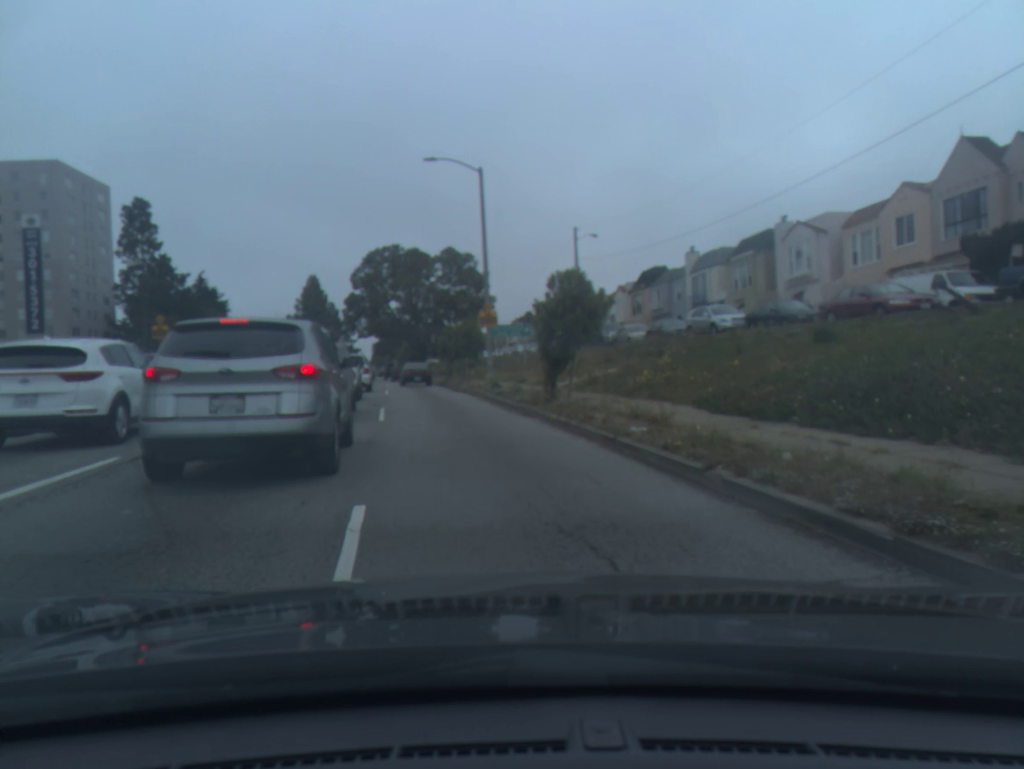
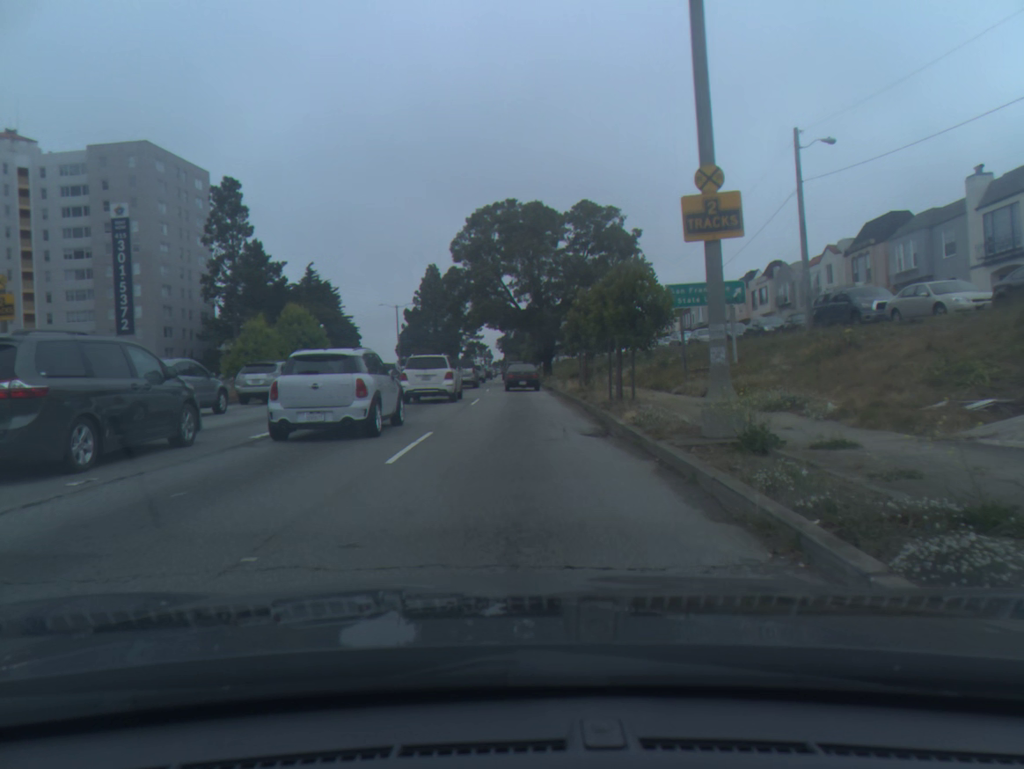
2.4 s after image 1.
(-2.1, +21.6) m; -10°
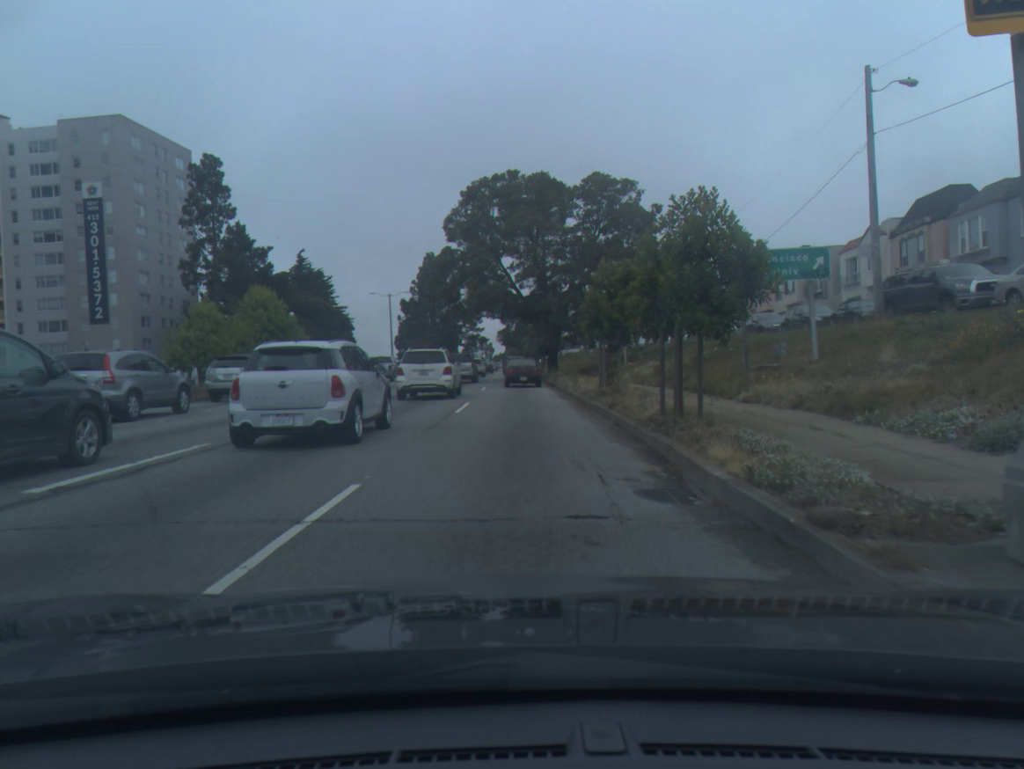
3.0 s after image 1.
(0.0, +6.4) m; 0°
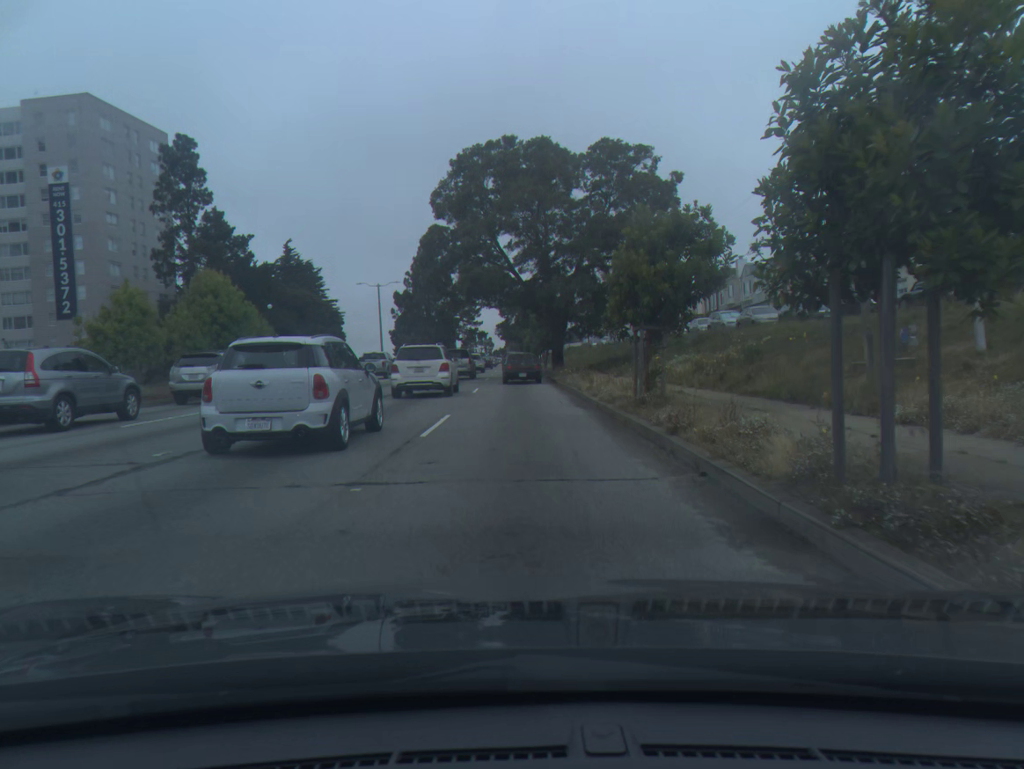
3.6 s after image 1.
(0.0, +6.4) m; 0°
